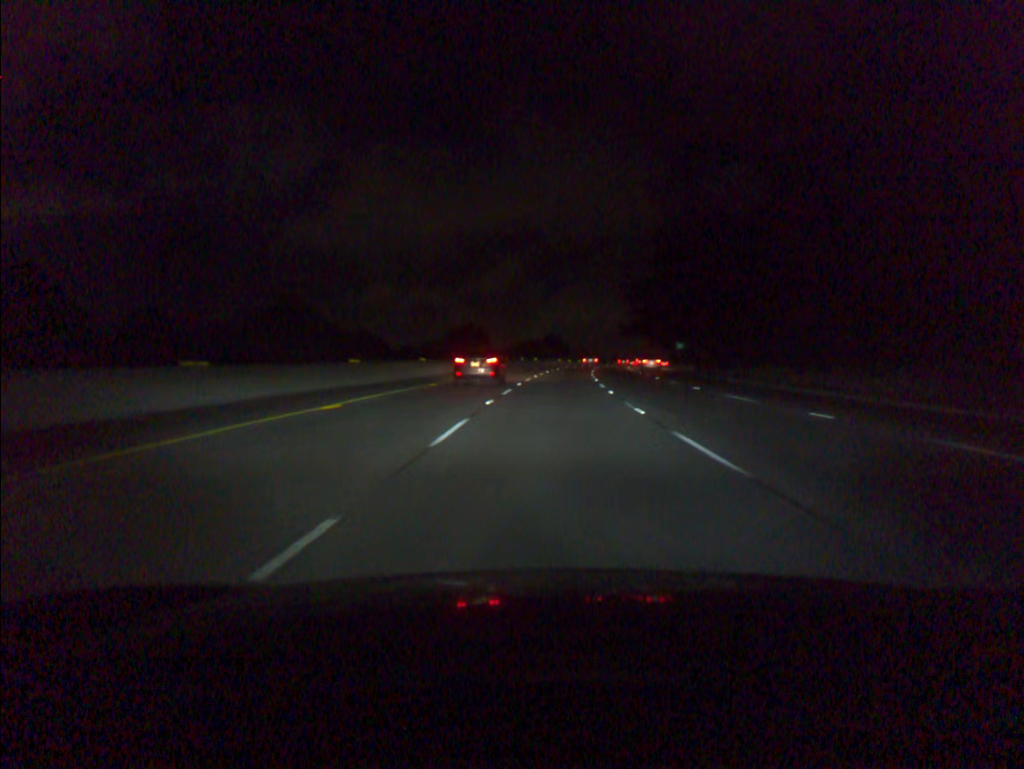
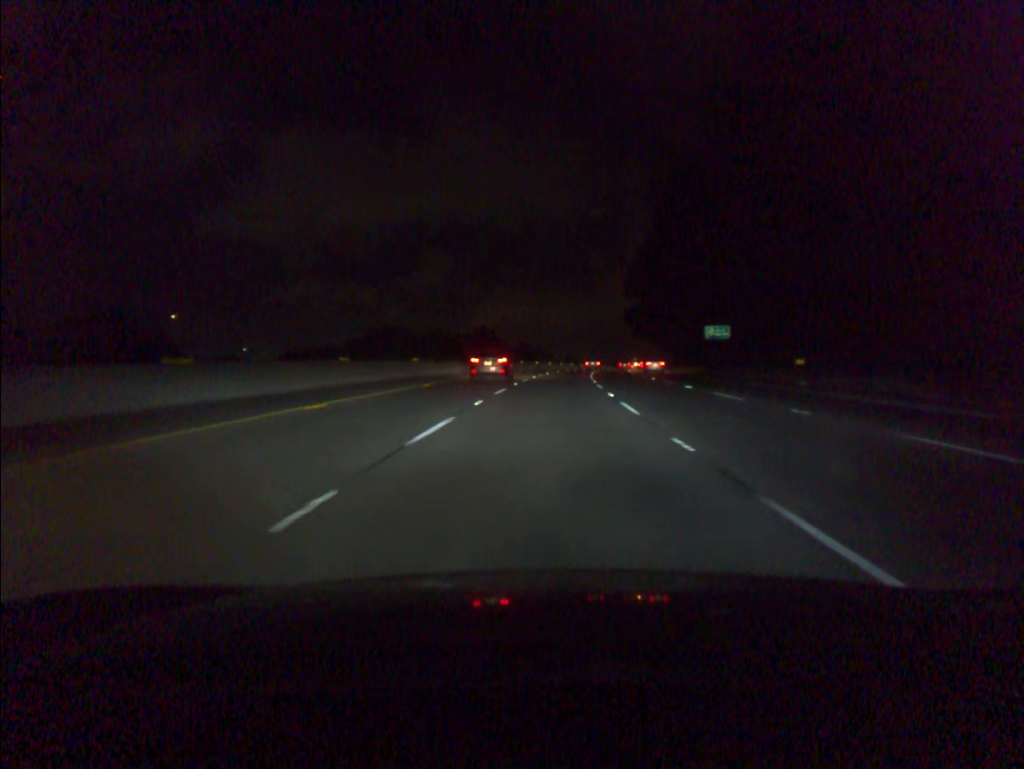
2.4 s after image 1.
(+3.2, +72.9) m; +5°
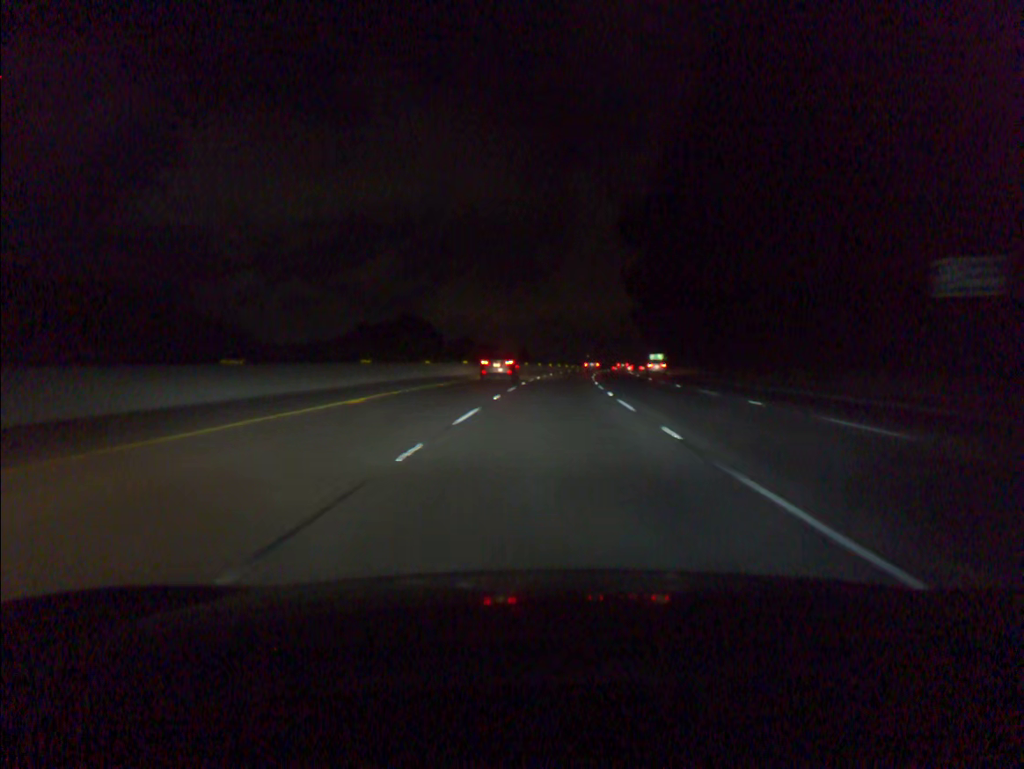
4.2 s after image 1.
(+1.6, +54.9) m; +3°
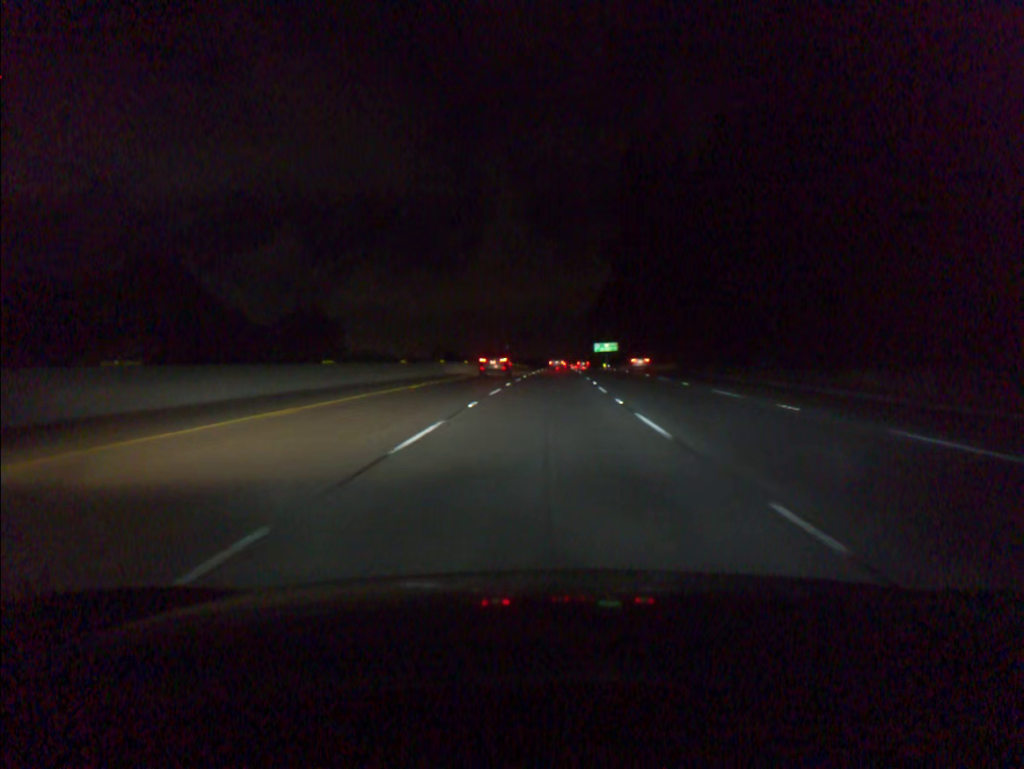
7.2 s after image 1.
(+5.1, +91.9) m; +6°
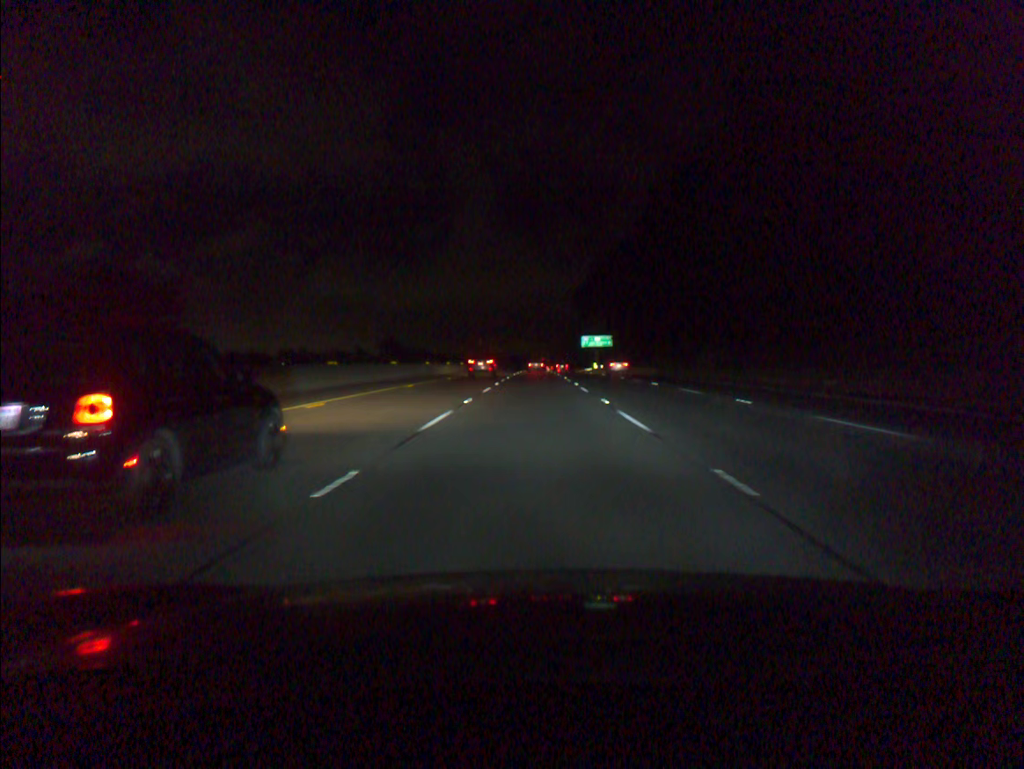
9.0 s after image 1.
(+1.2, +55.3) m; +2°
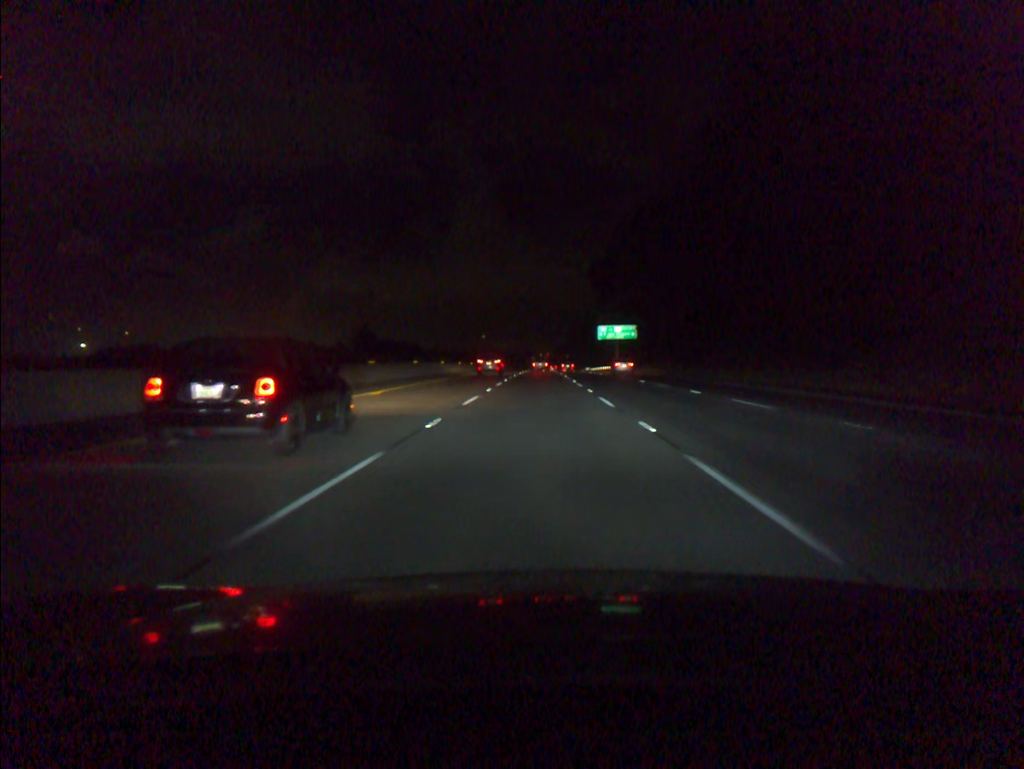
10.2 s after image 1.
(-0.1, +36.9) m; 0°
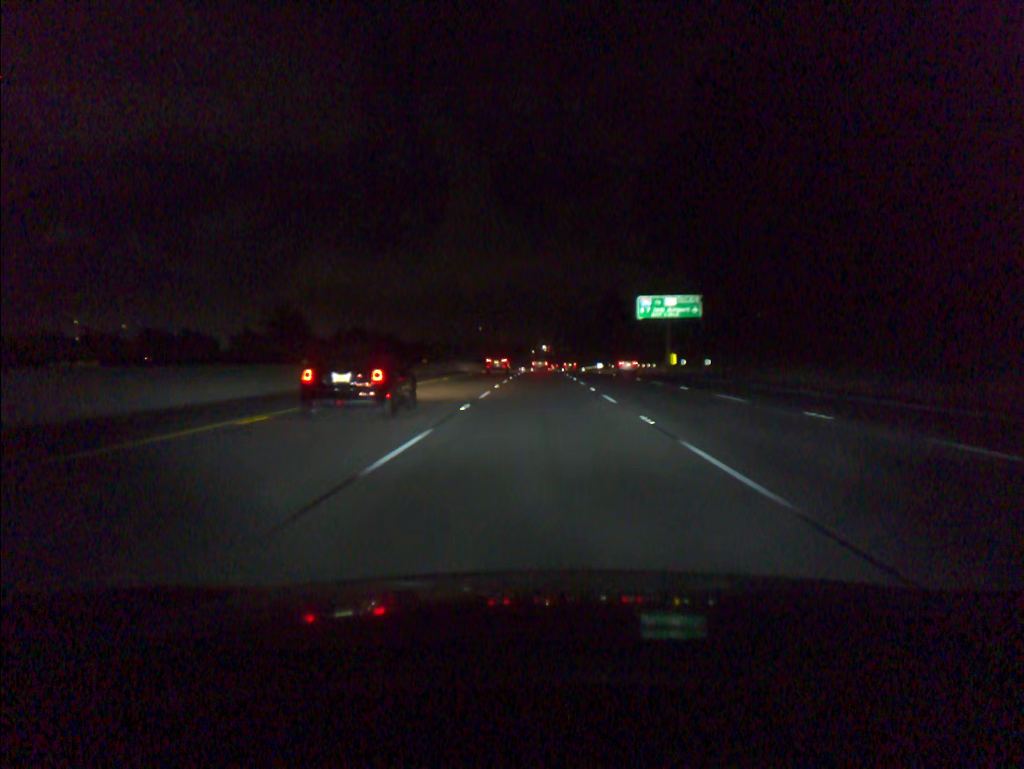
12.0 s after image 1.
(-0.1, +55.4) m; 0°
